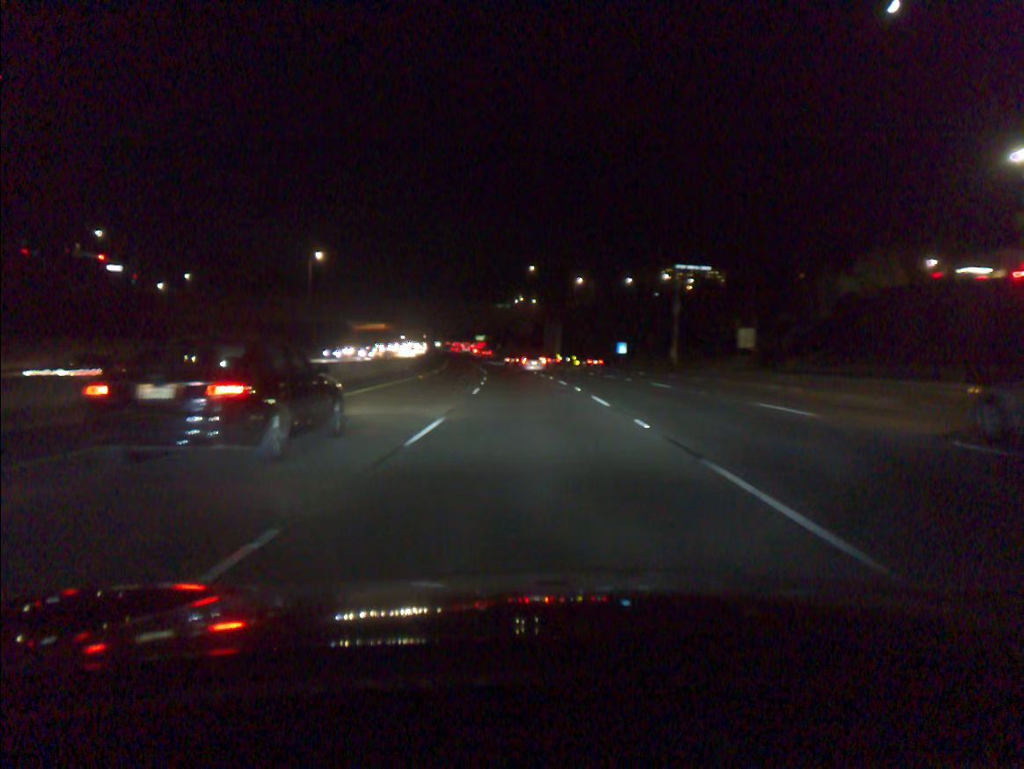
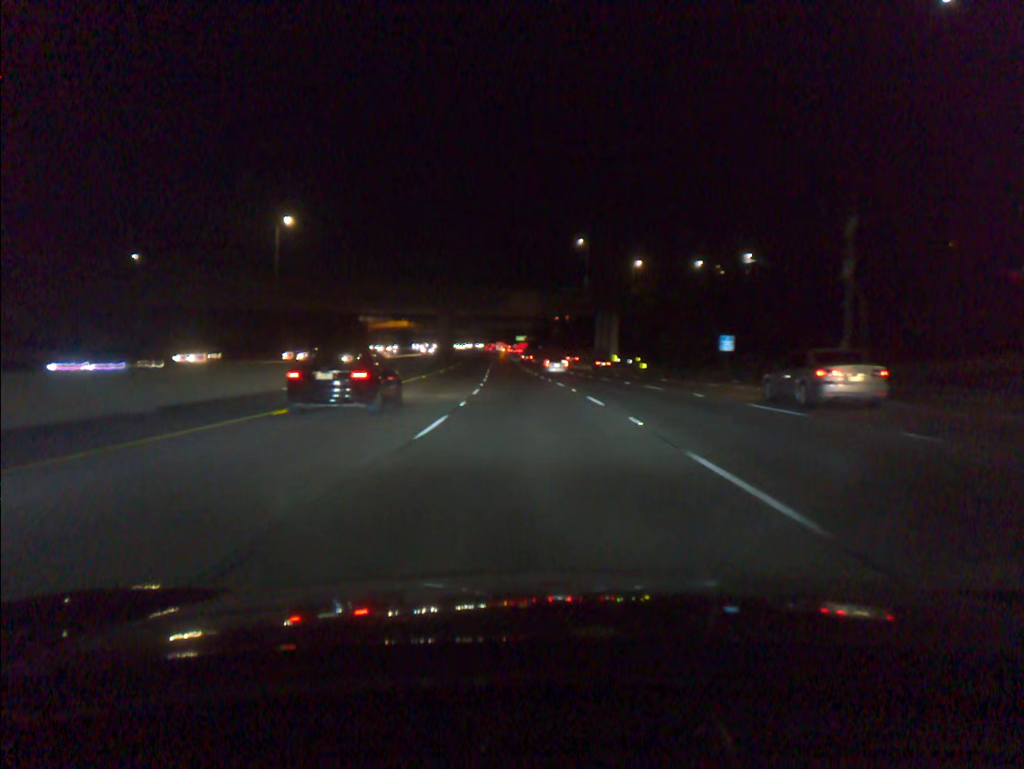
(-1.2, +42.7) m; -3°
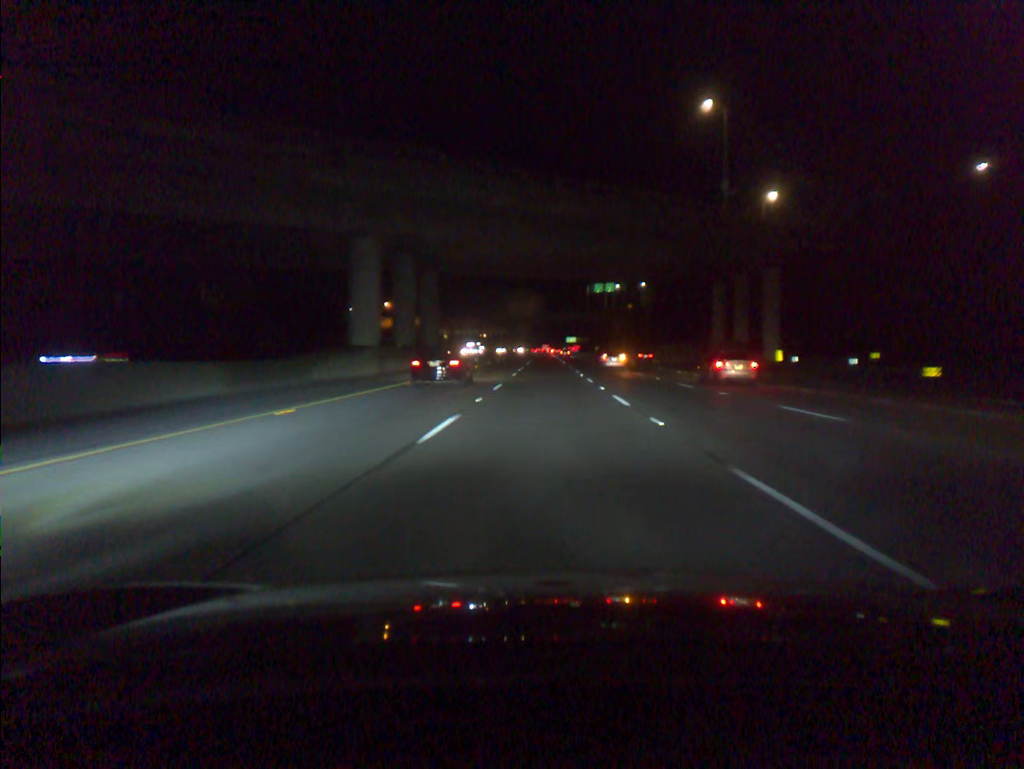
(-3.0, +74.0) m; -4°
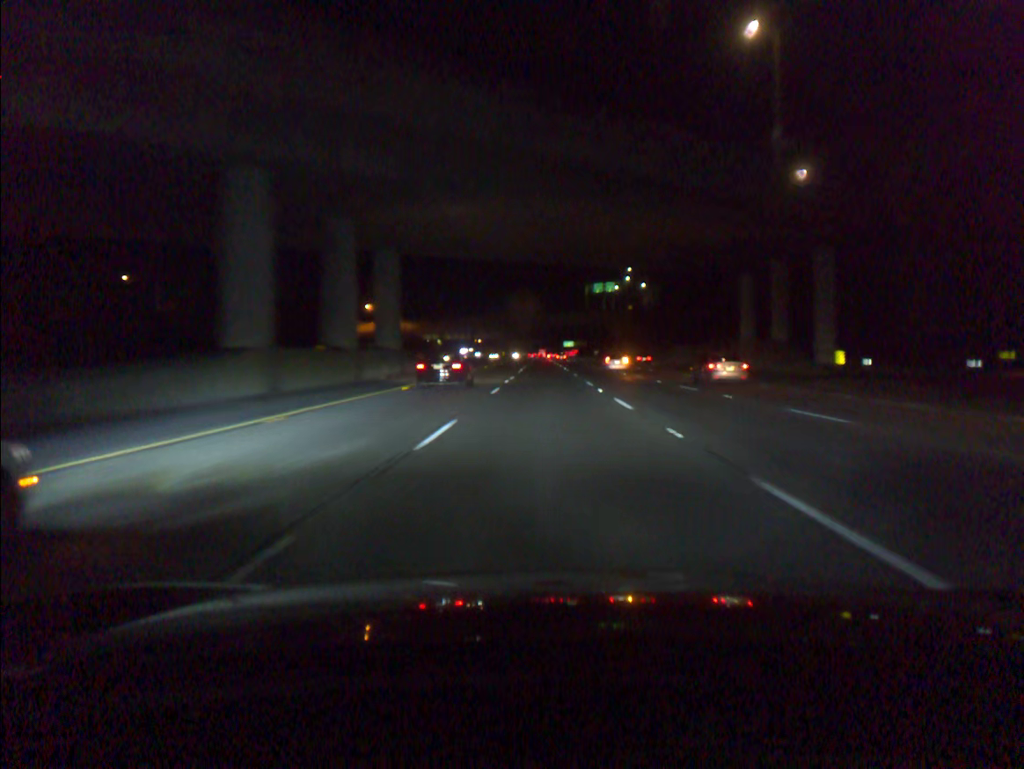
(0.0, +15.3) m; 0°
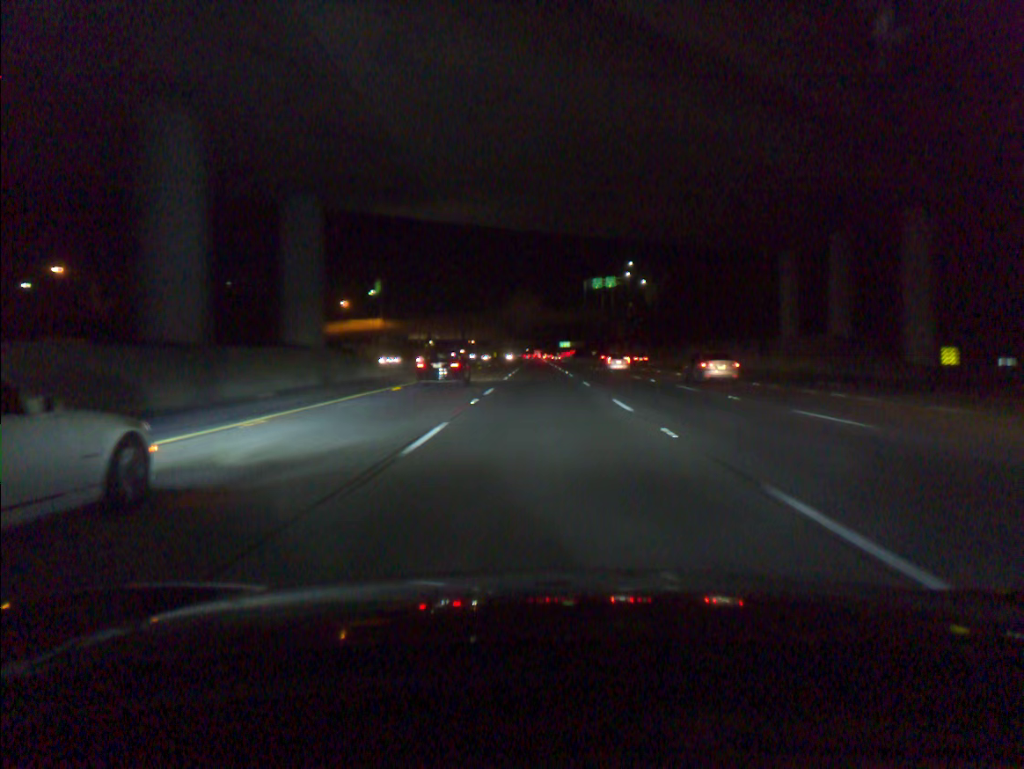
(0.0, +15.4) m; 0°
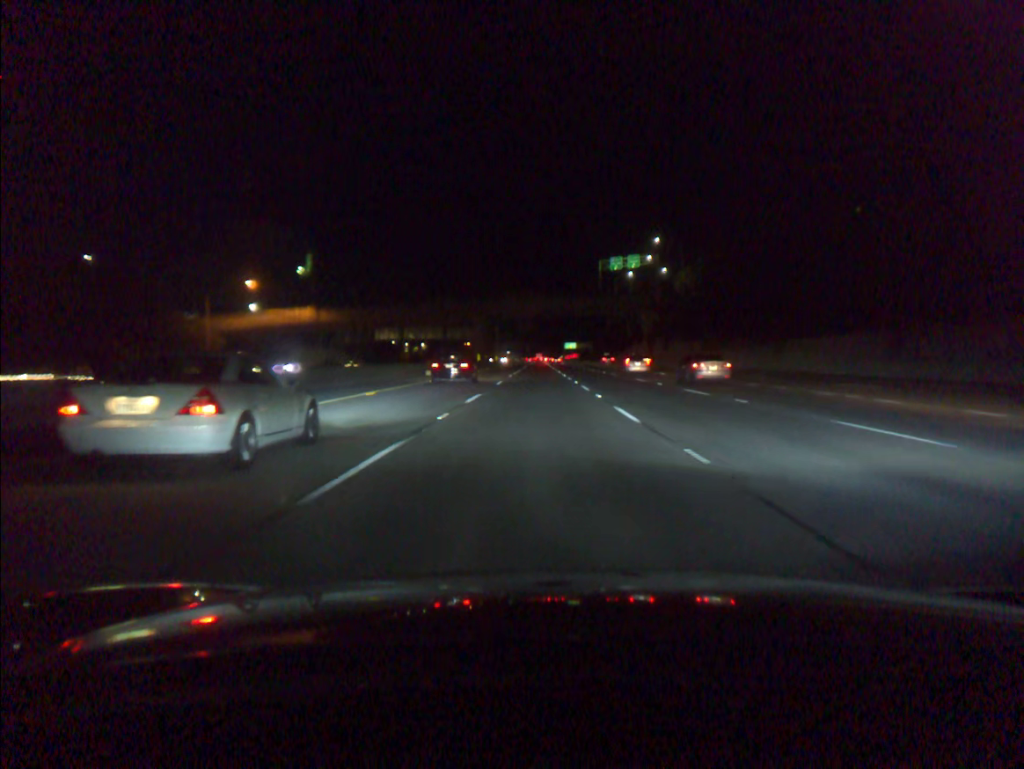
(-0.1, +46.9) m; 0°
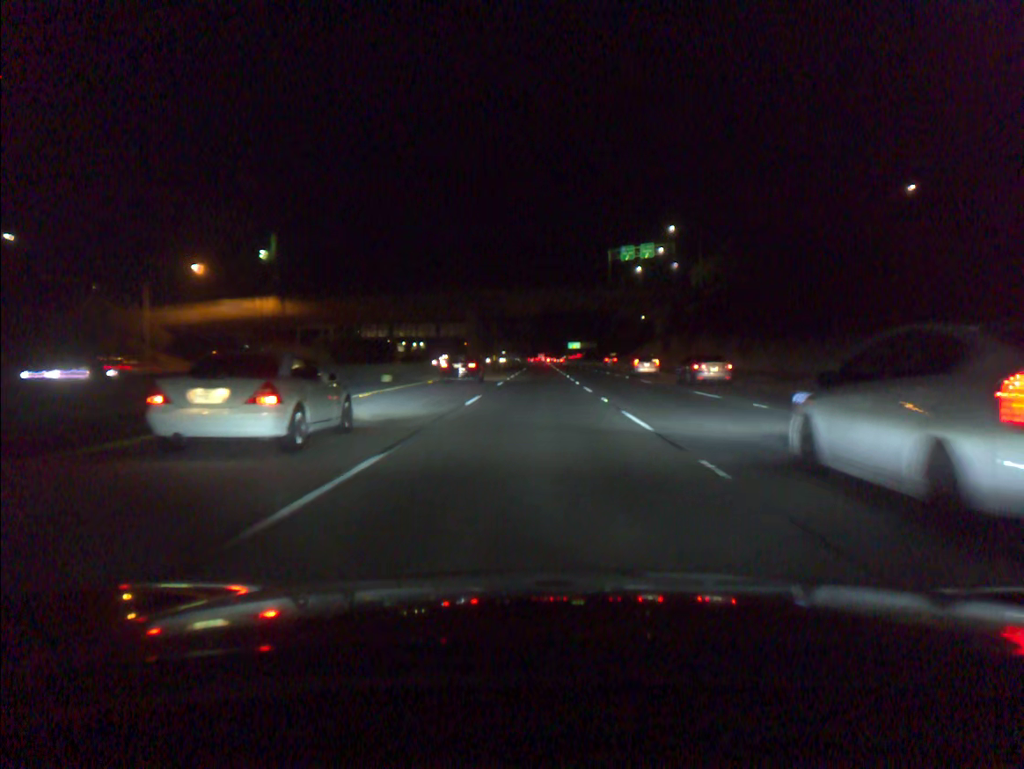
(0.0, +15.9) m; 0°
